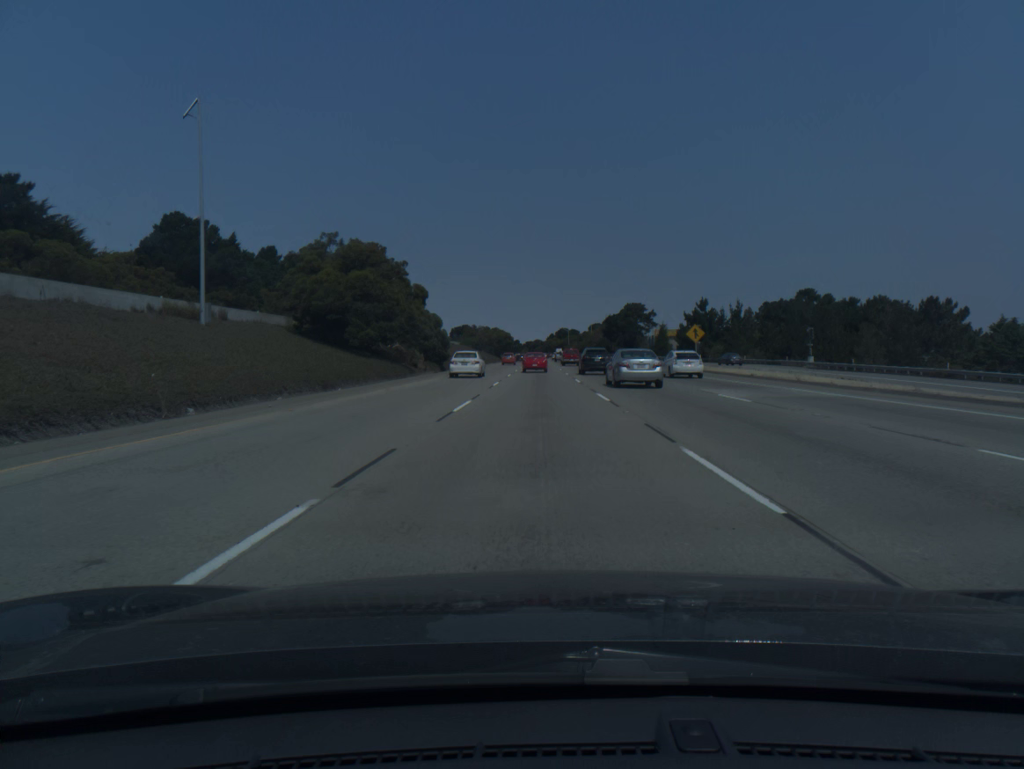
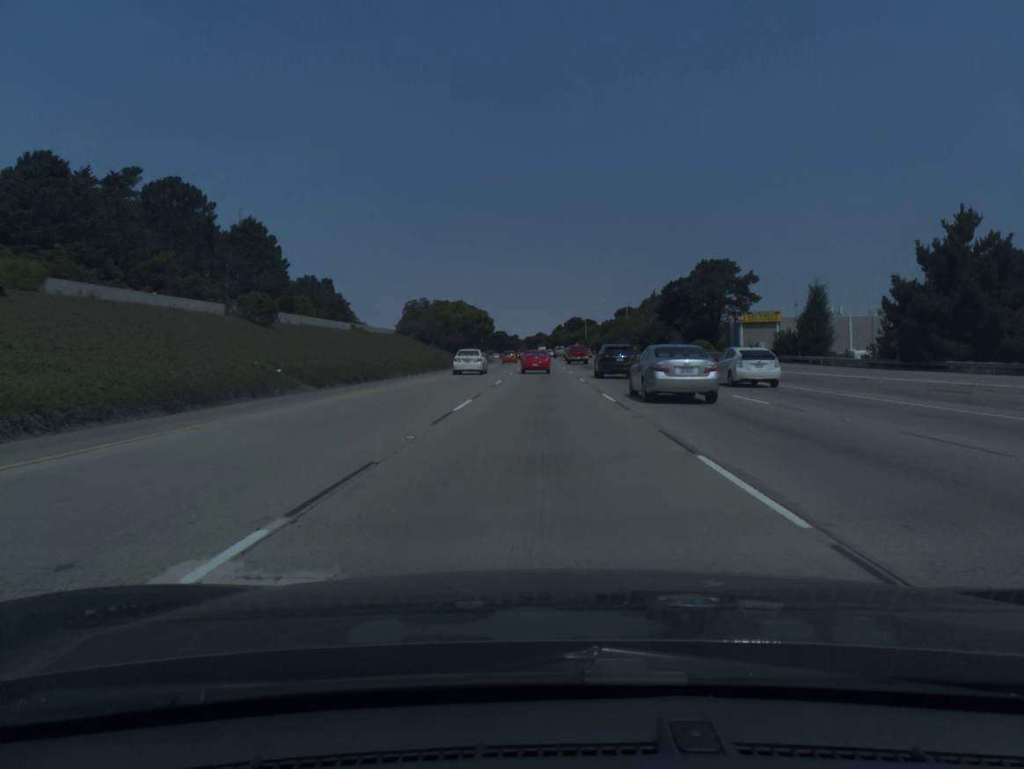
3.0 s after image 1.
(-0.2, +88.7) m; 0°
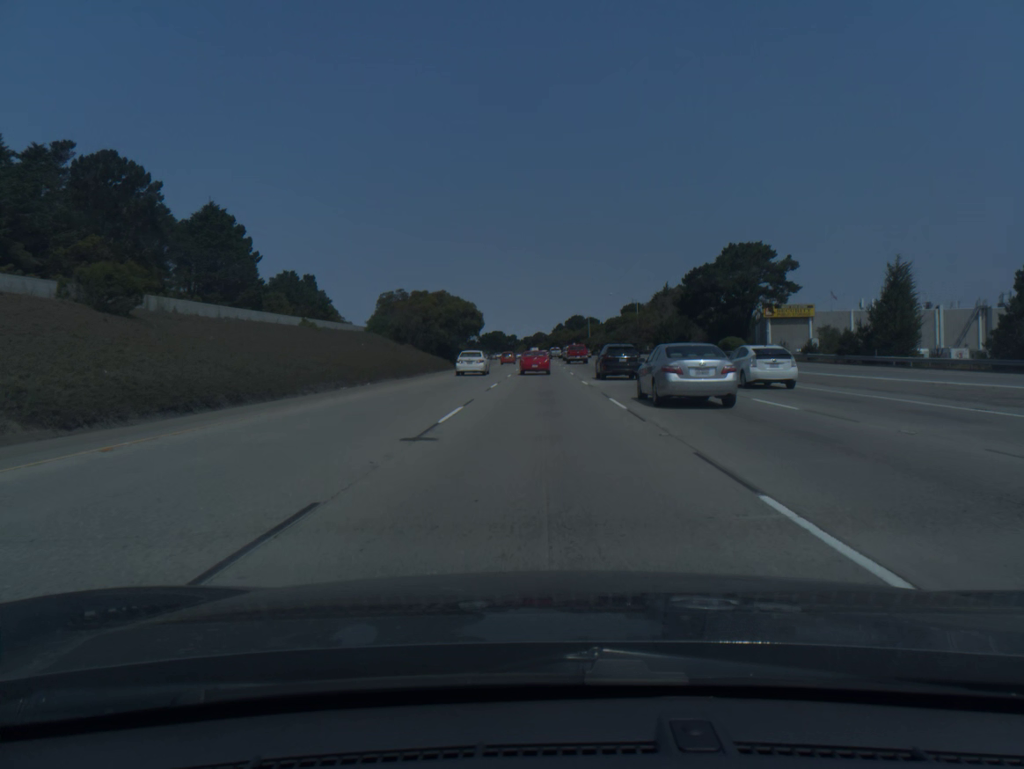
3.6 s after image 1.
(0.0, +17.0) m; 0°
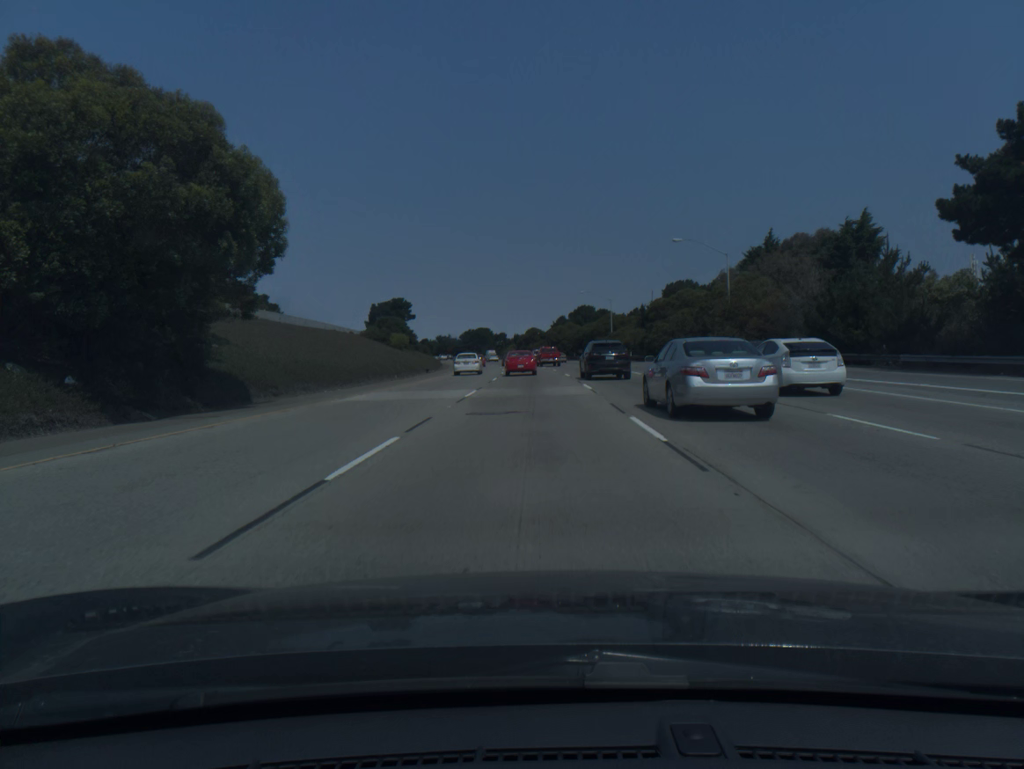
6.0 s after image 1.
(+0.1, +65.1) m; 0°
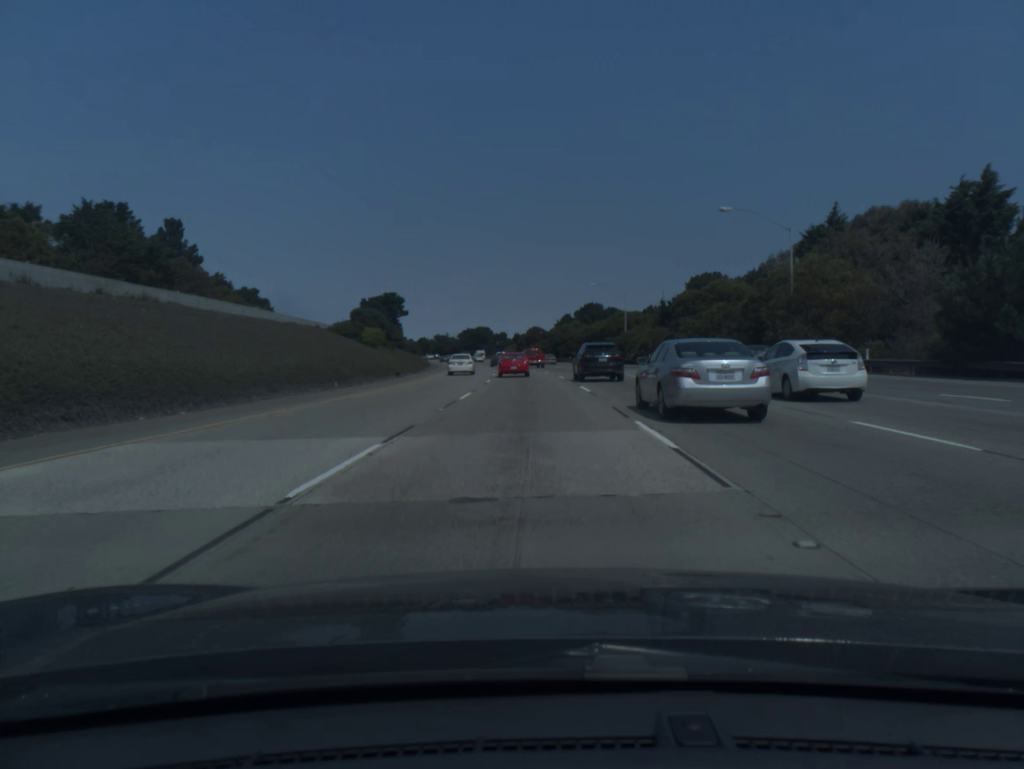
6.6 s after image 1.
(0.0, +15.7) m; 0°
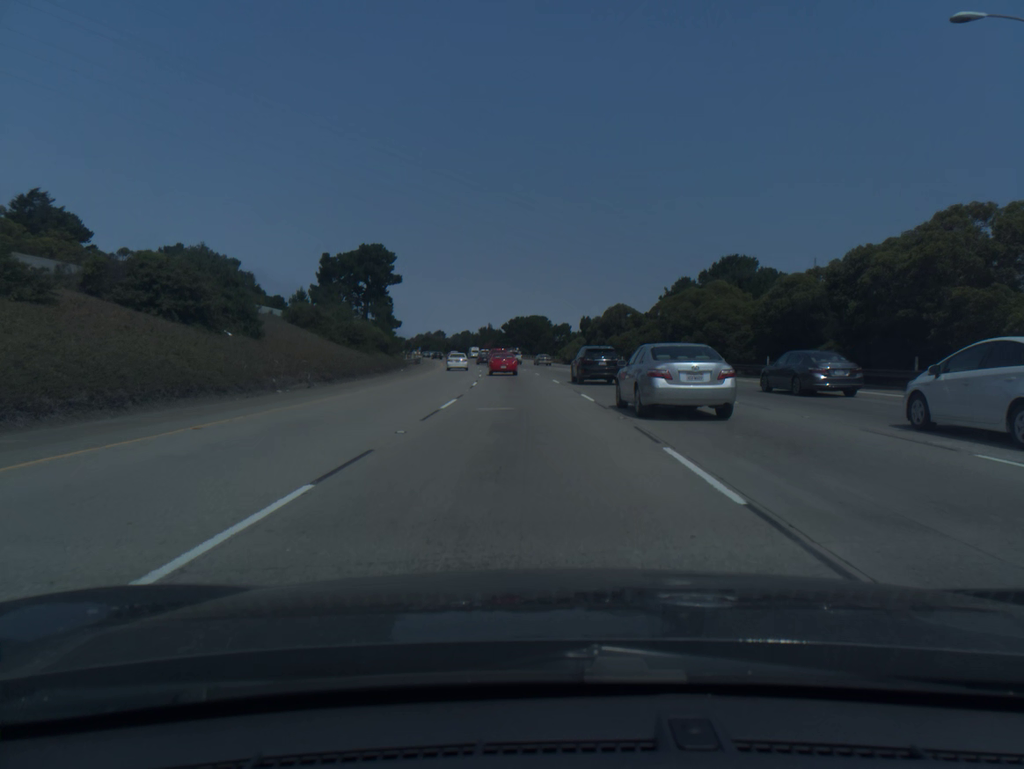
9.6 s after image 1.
(-2.5, +76.4) m; -5°
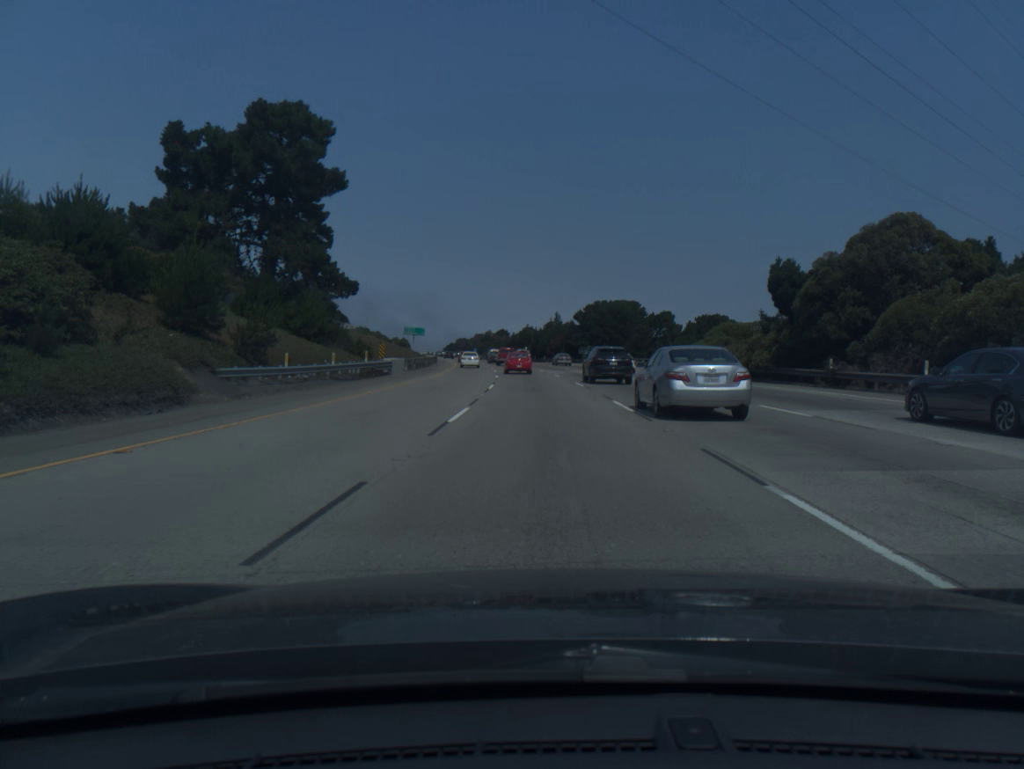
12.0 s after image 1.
(-2.9, +61.7) m; -5°
